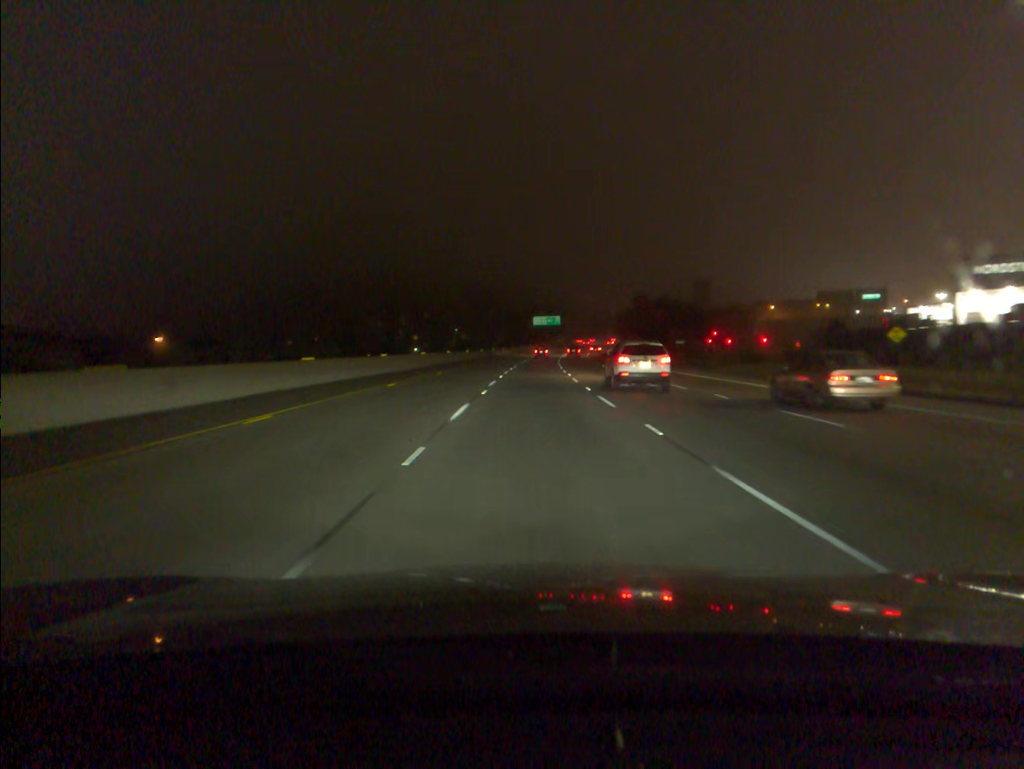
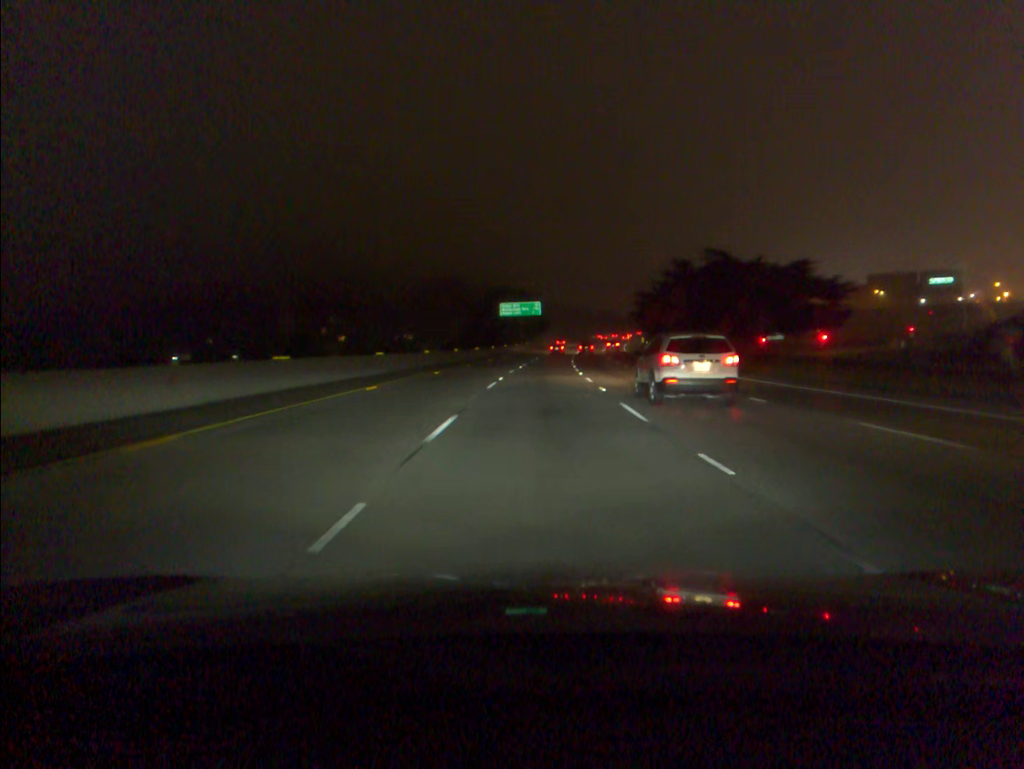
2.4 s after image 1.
(+1.4, +77.4) m; +2°
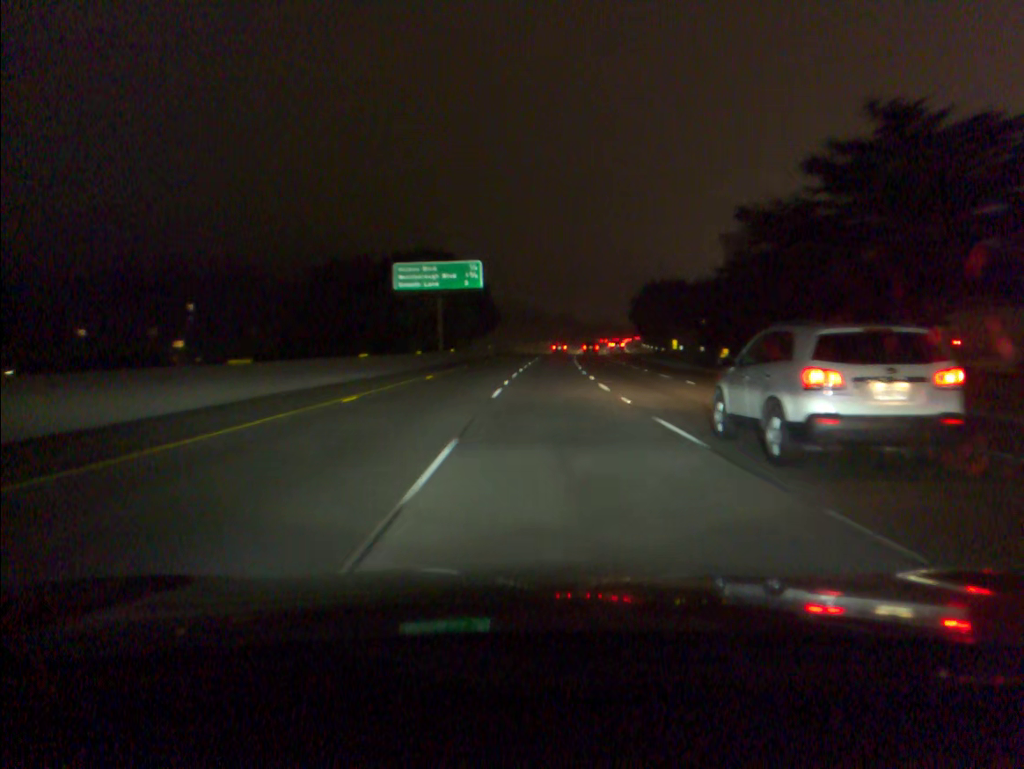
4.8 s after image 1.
(+2.4, +77.2) m; +4°
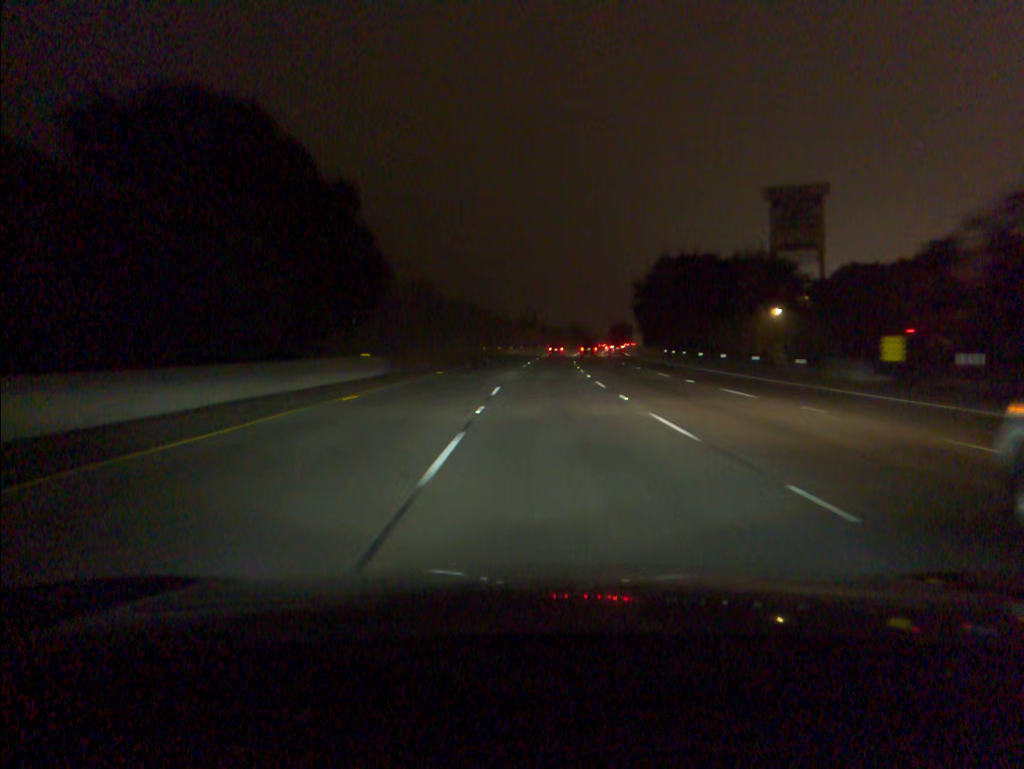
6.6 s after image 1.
(+1.5, +57.7) m; +3°
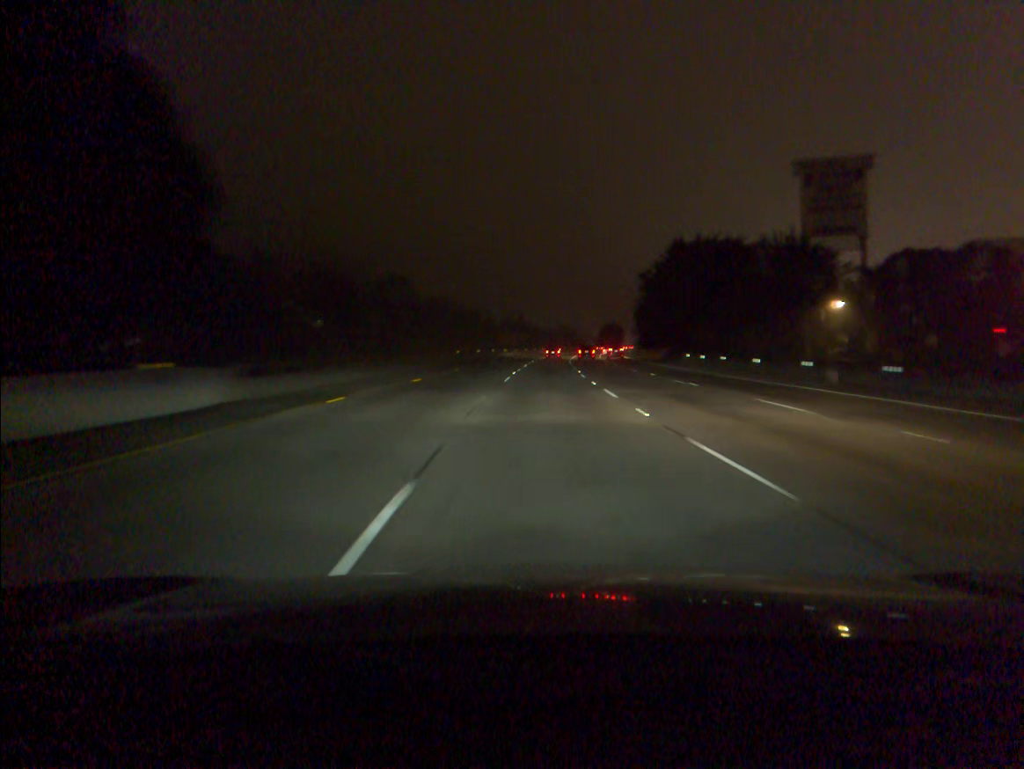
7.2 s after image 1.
(+0.2, +19.2) m; +1°
